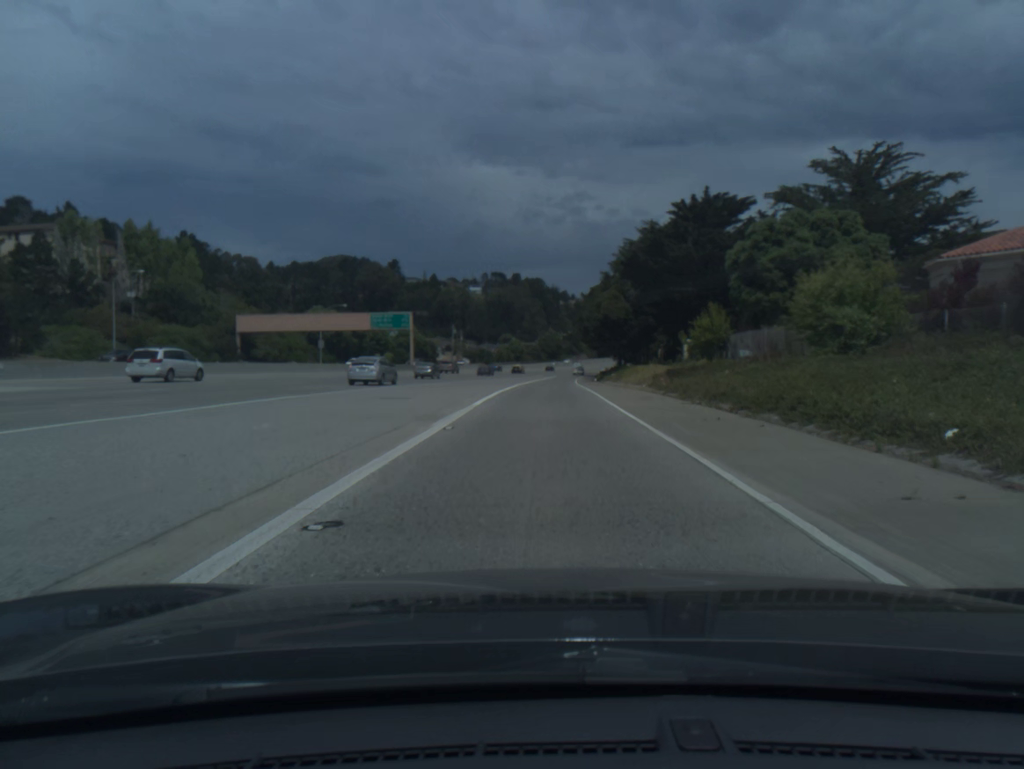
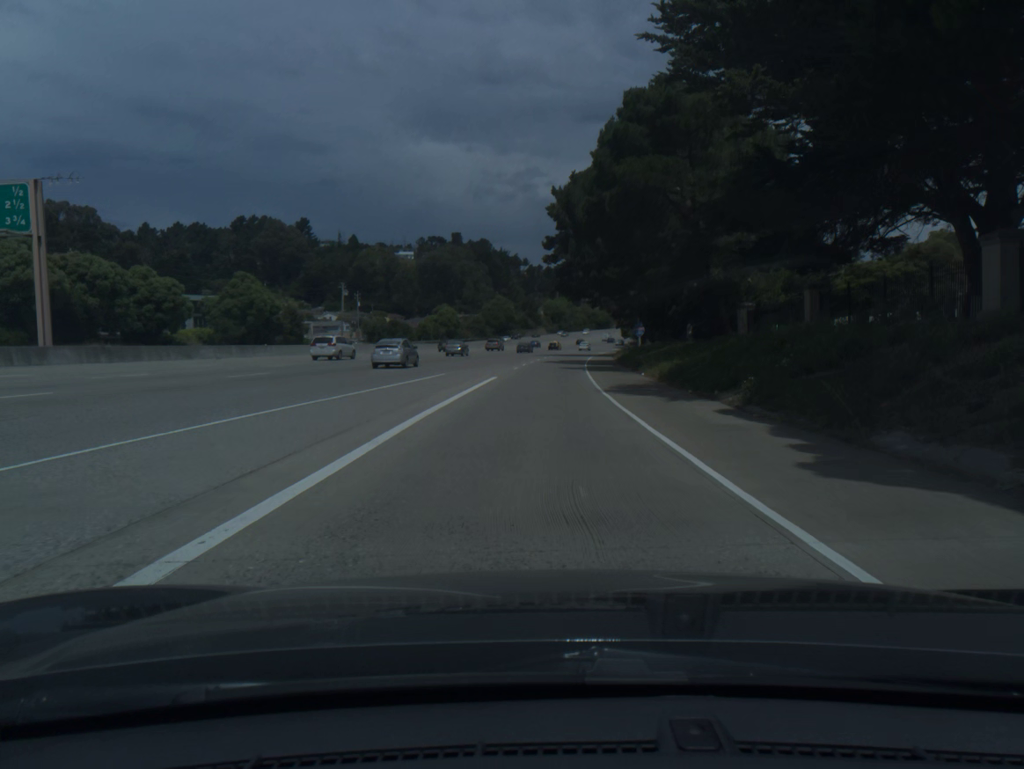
(+2.0, +85.1) m; +3°
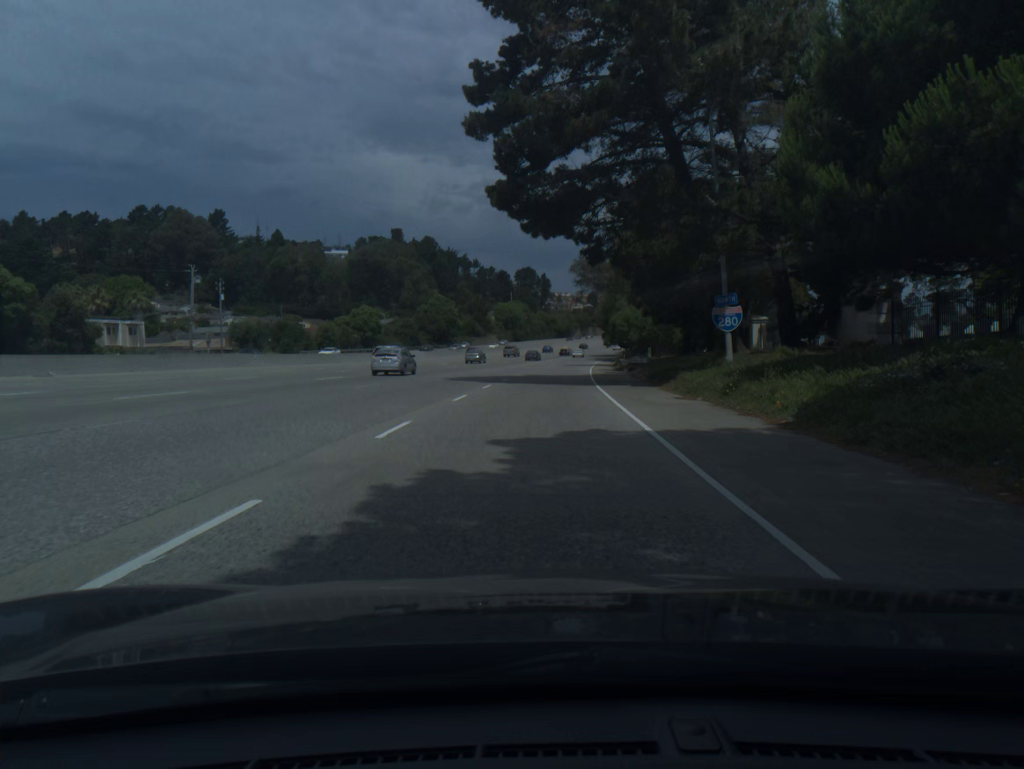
(+1.4, +50.7) m; +3°
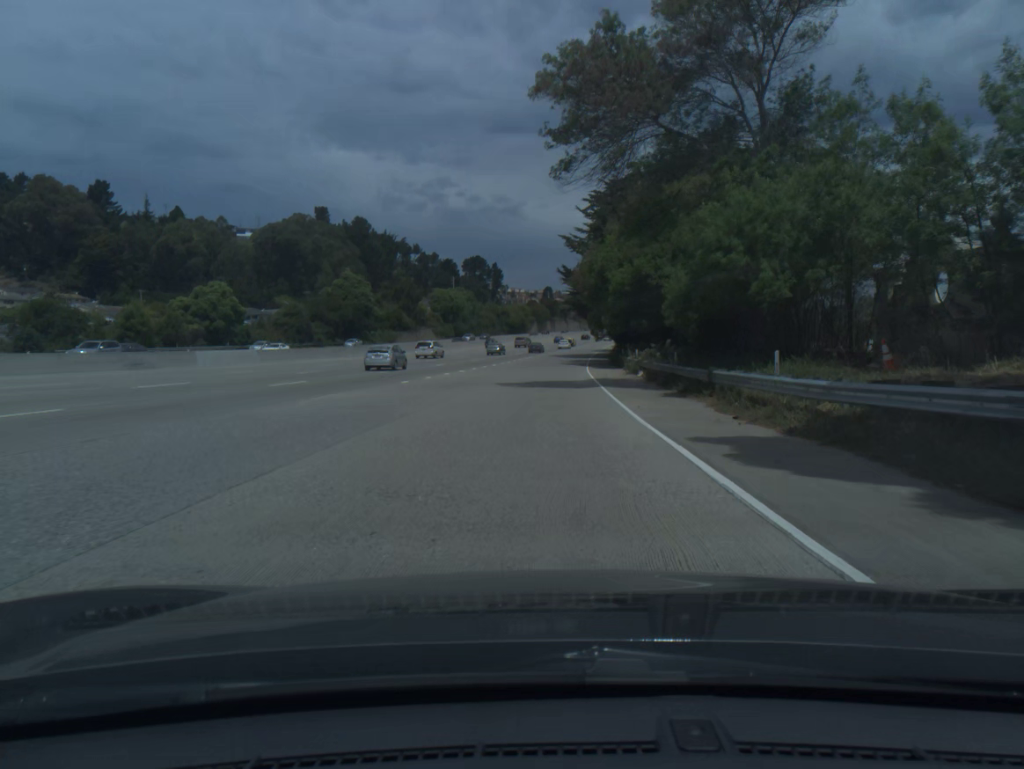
(+1.5, +51.0) m; +3°
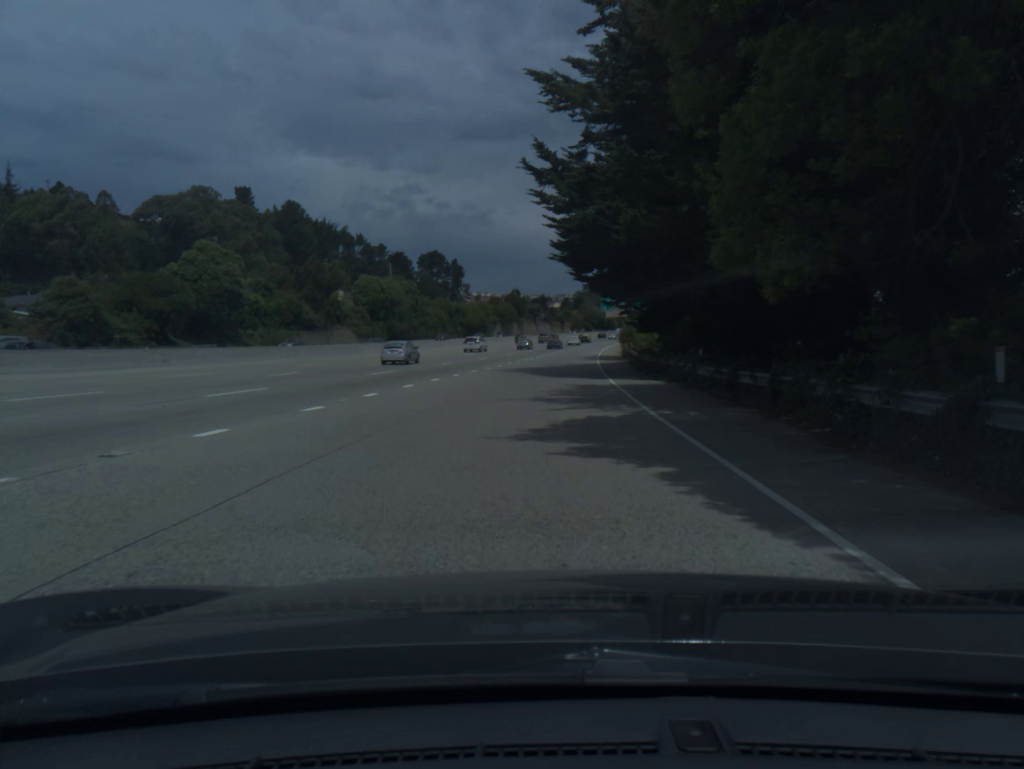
(+1.0, +50.7) m; +2°
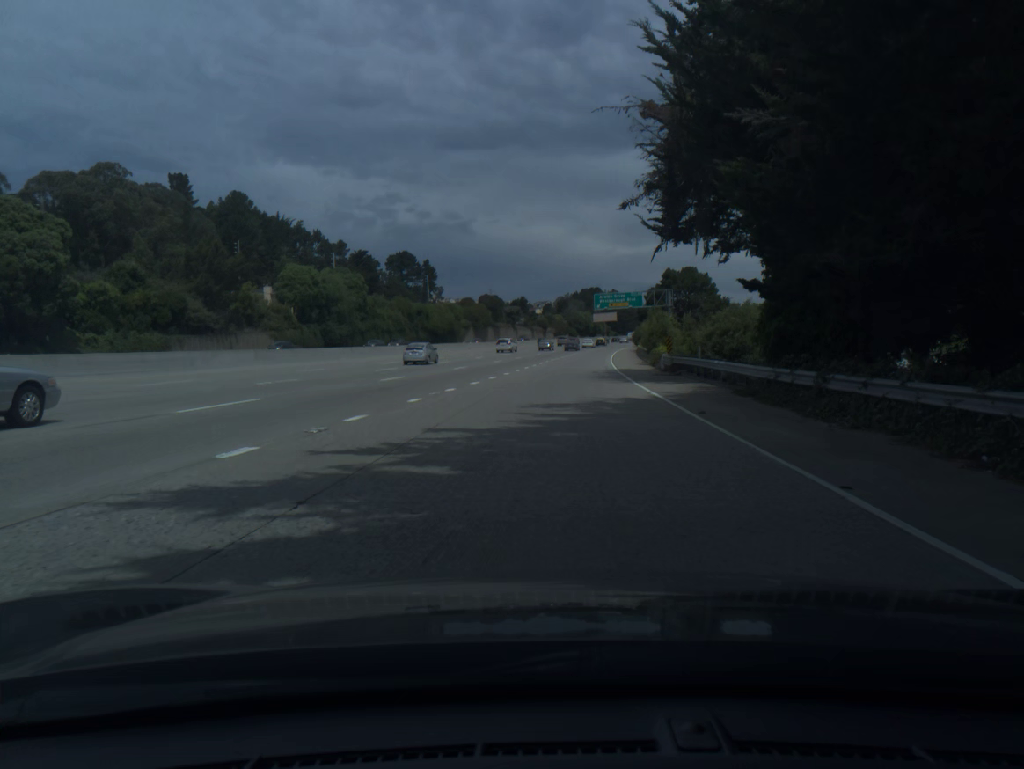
(+0.4, +33.3) m; +1°
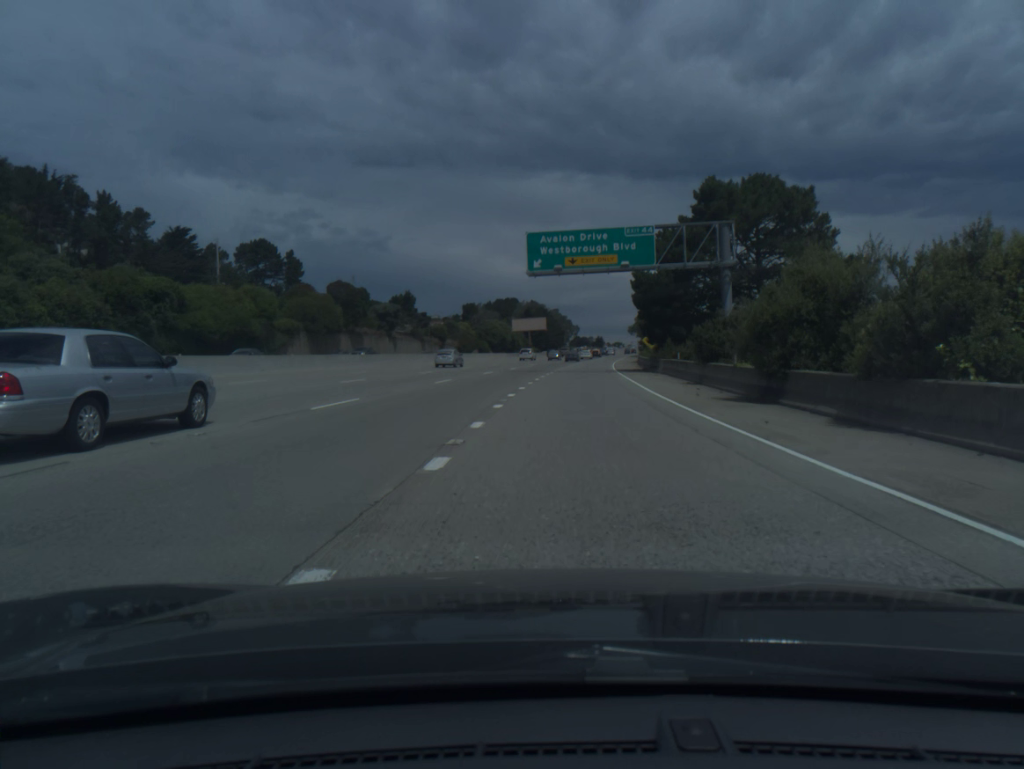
(+4.5, +82.9) m; +6°
